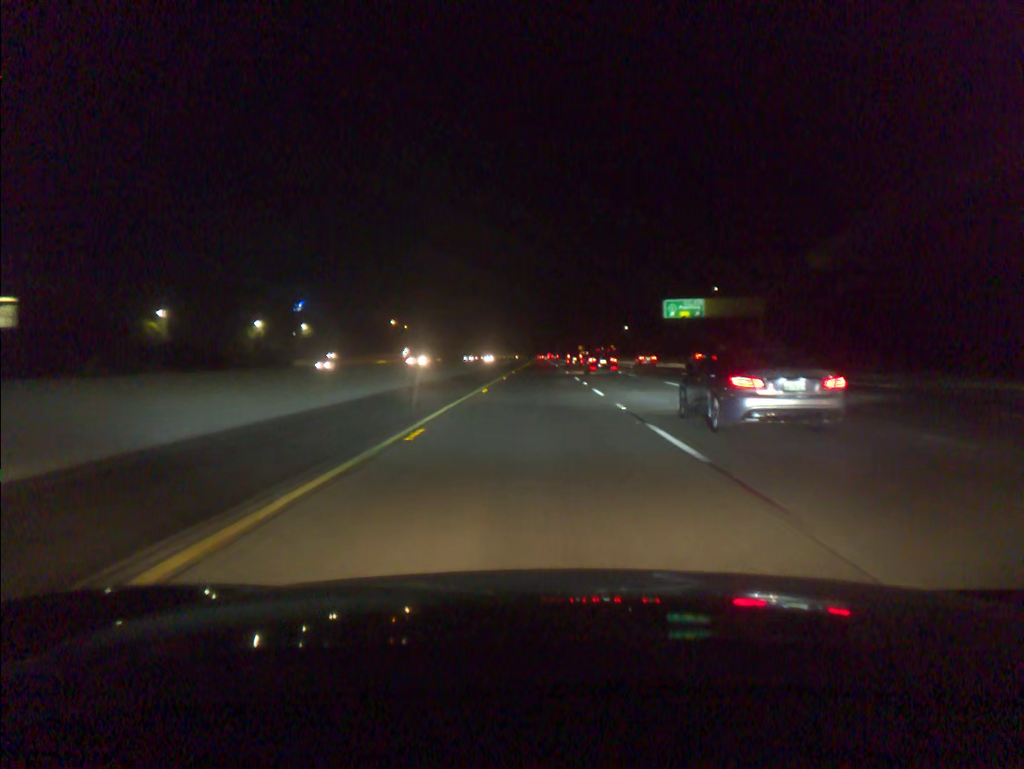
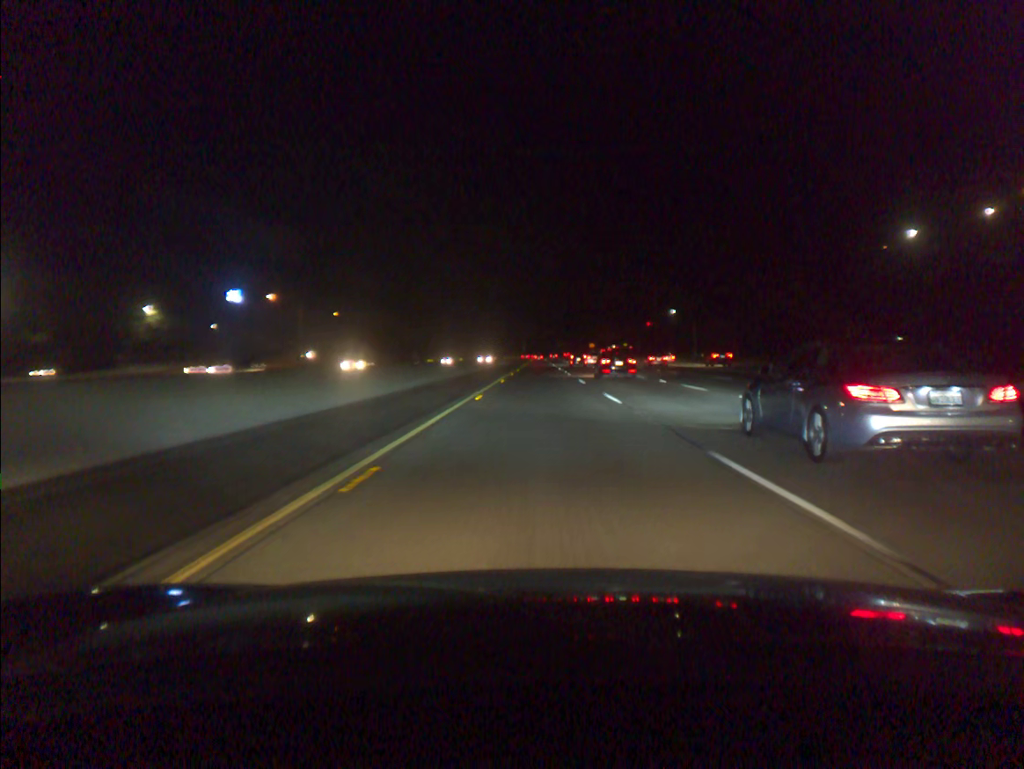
(-0.1, +91.7) m; 0°
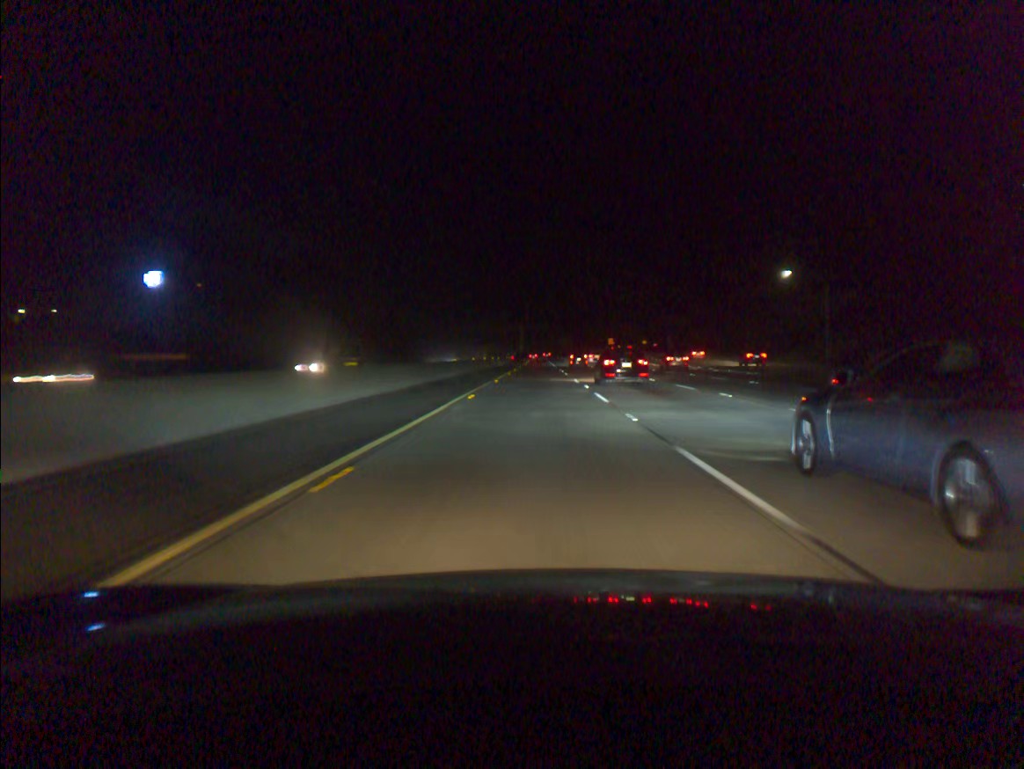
(+0.1, +72.6) m; 0°
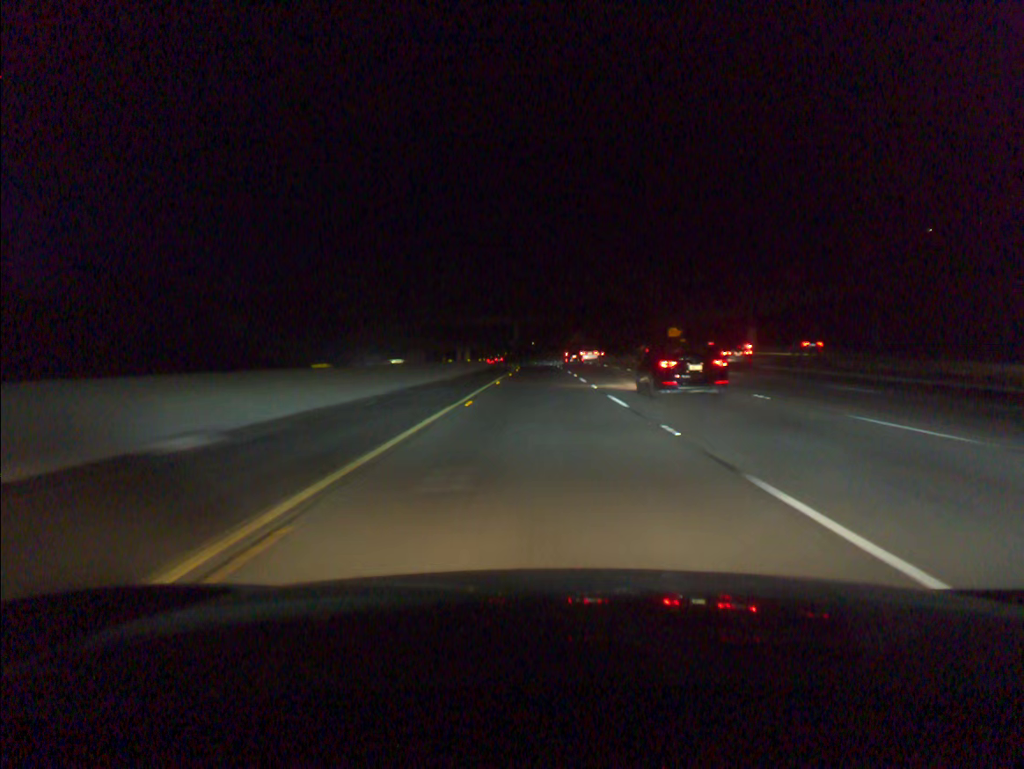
(-0.4, +90.1) m; 0°
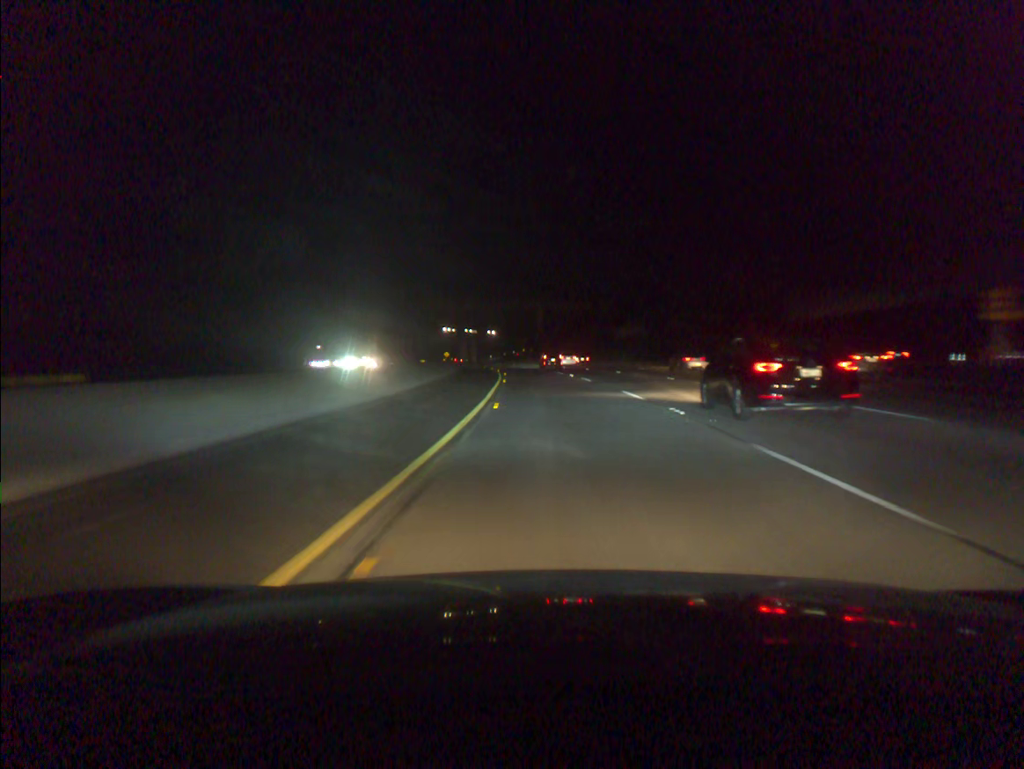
(-0.8, +70.6) m; -2°
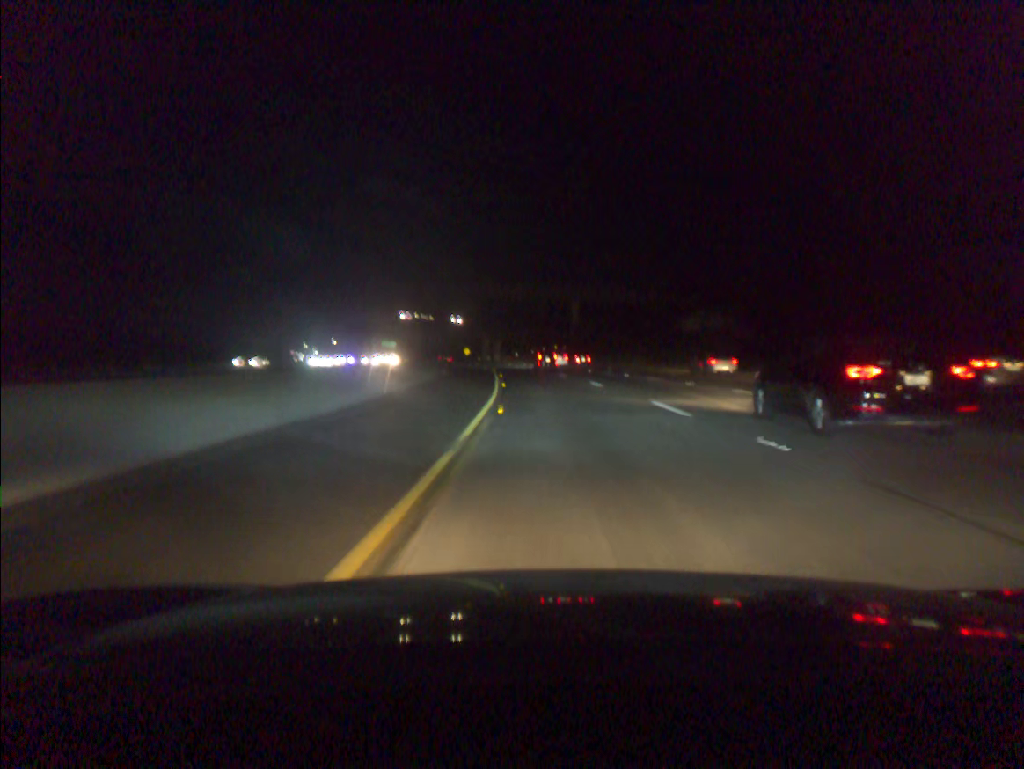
(-0.7, +34.2) m; -2°
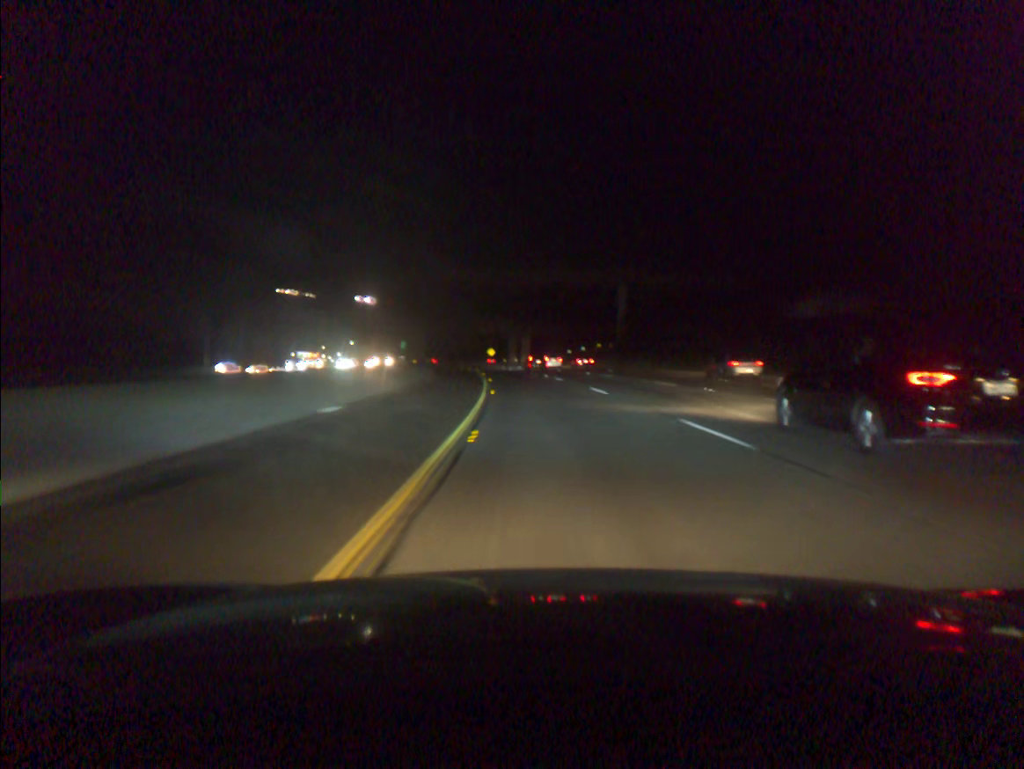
(-0.7, +33.9) m; -3°
